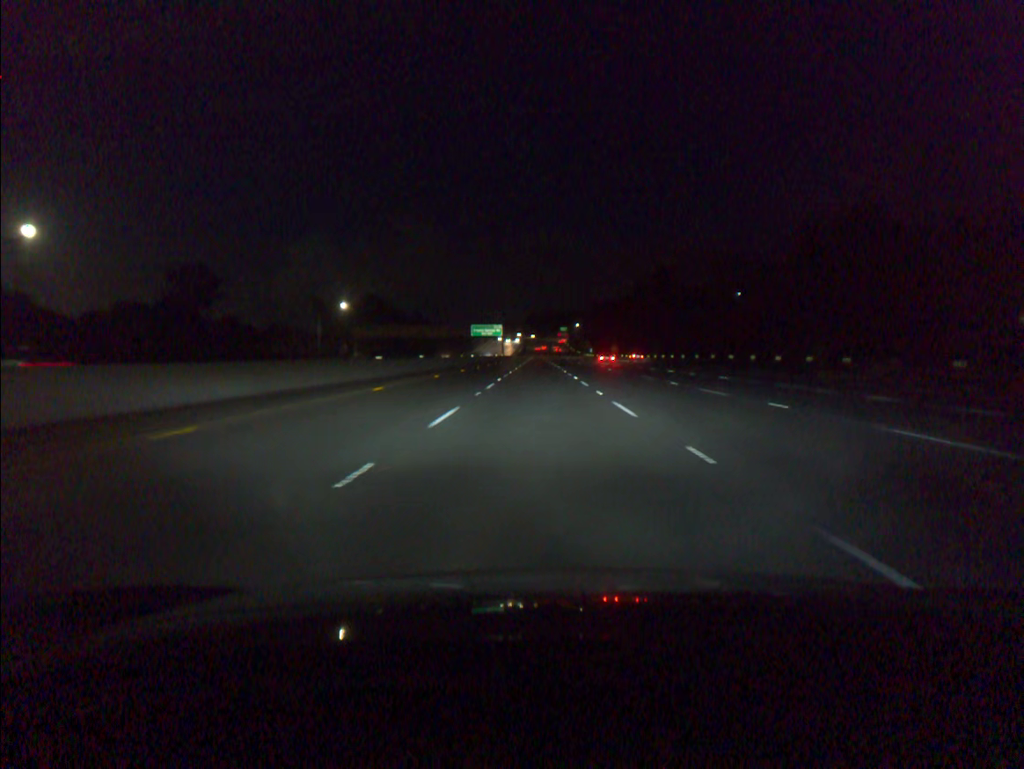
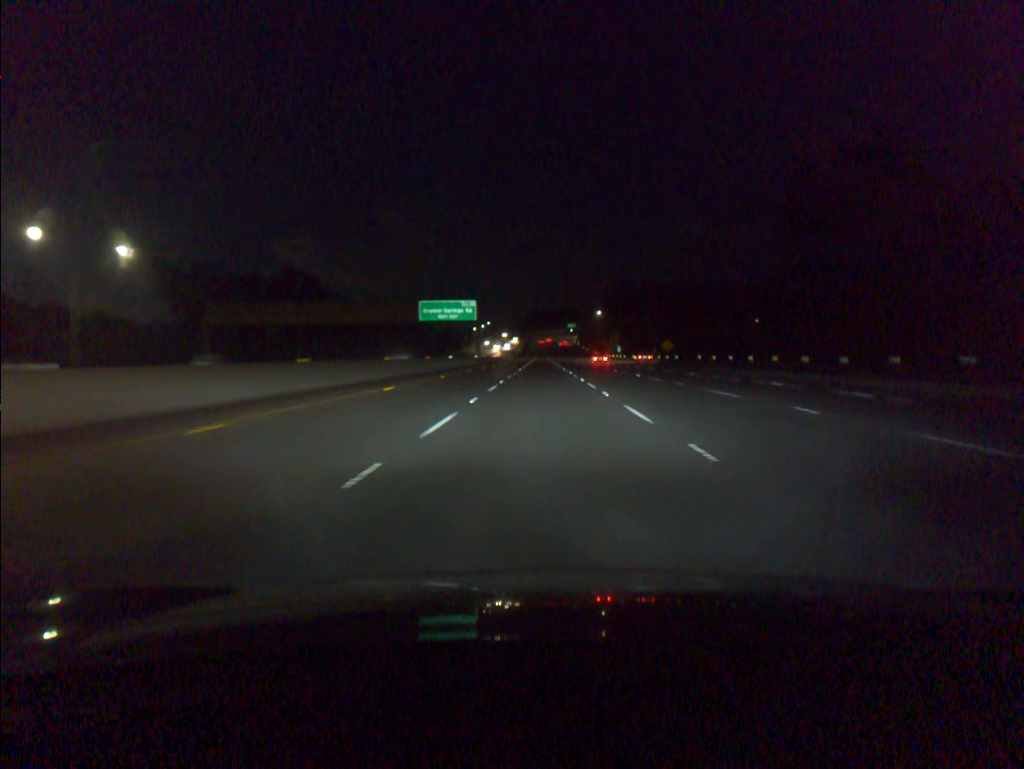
(-0.2, +86.8) m; 0°
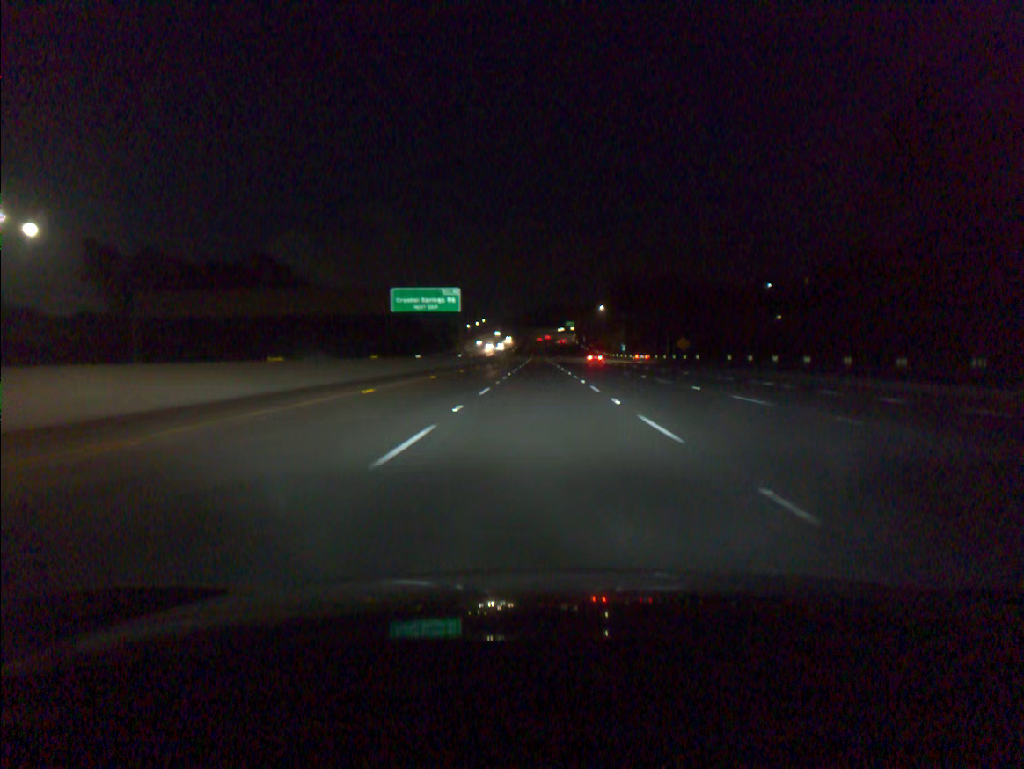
(0.0, +17.3) m; 0°
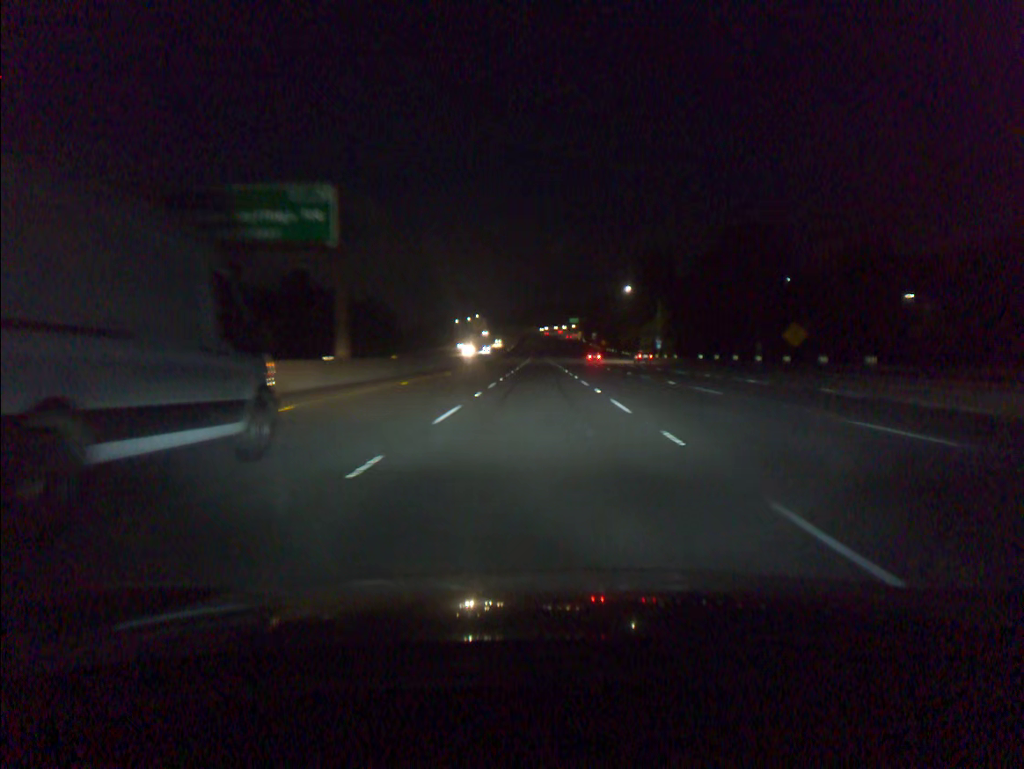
(0.0, +51.9) m; 0°
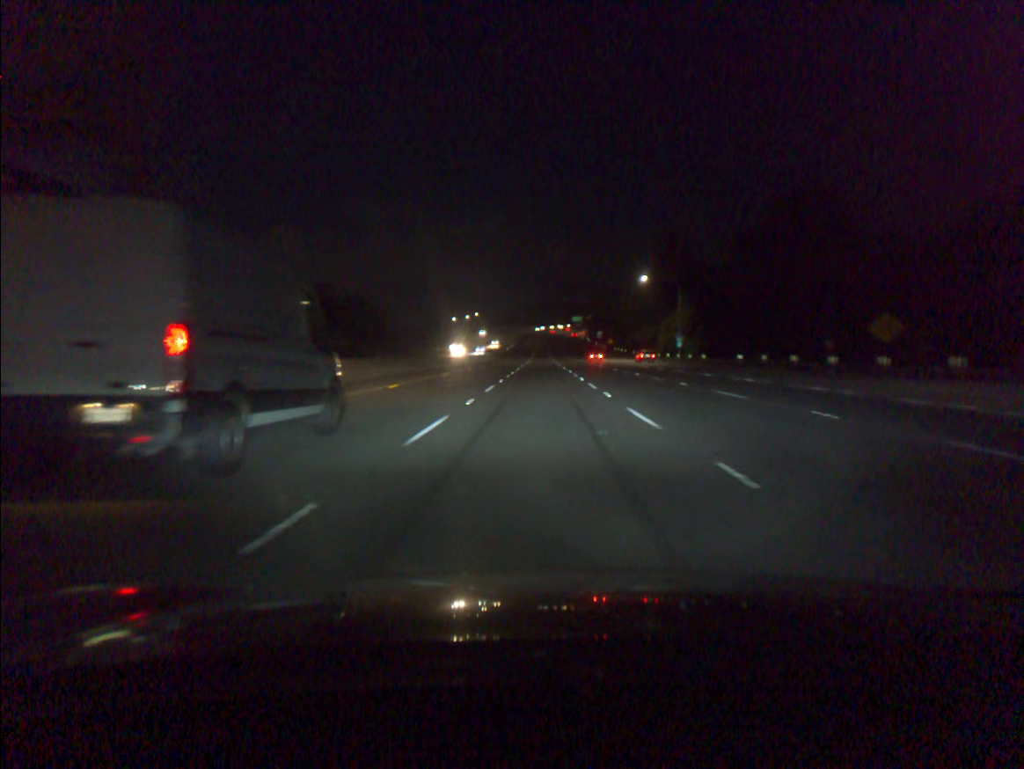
(0.0, +17.4) m; 0°
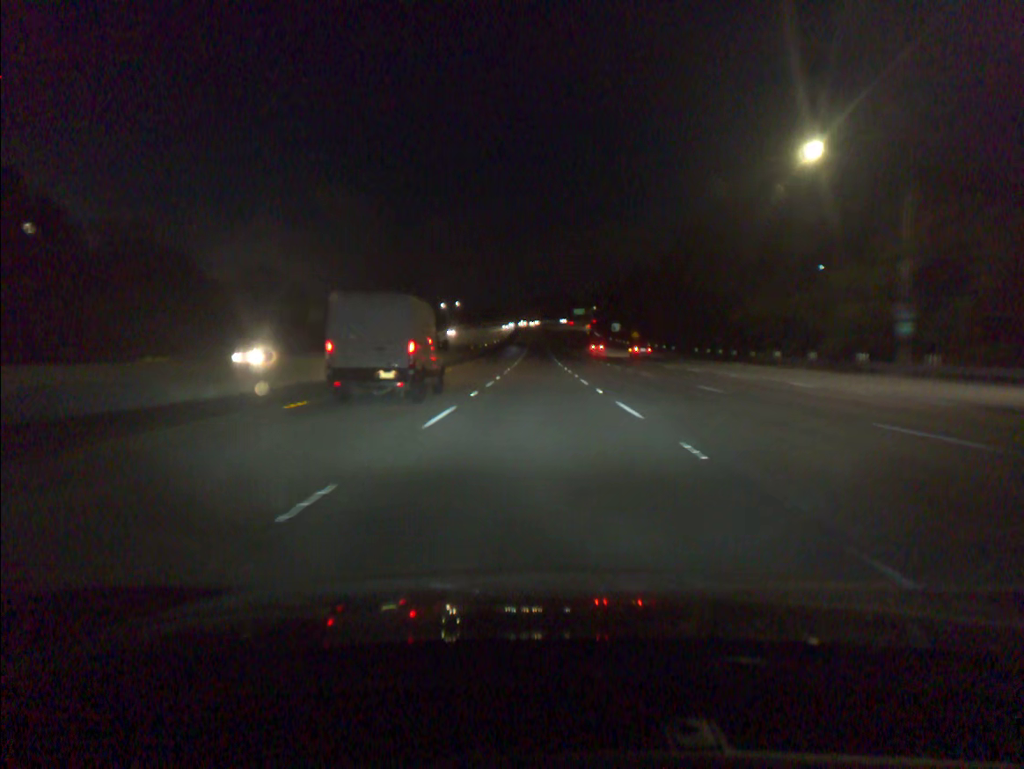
(+0.1, +69.4) m; 0°
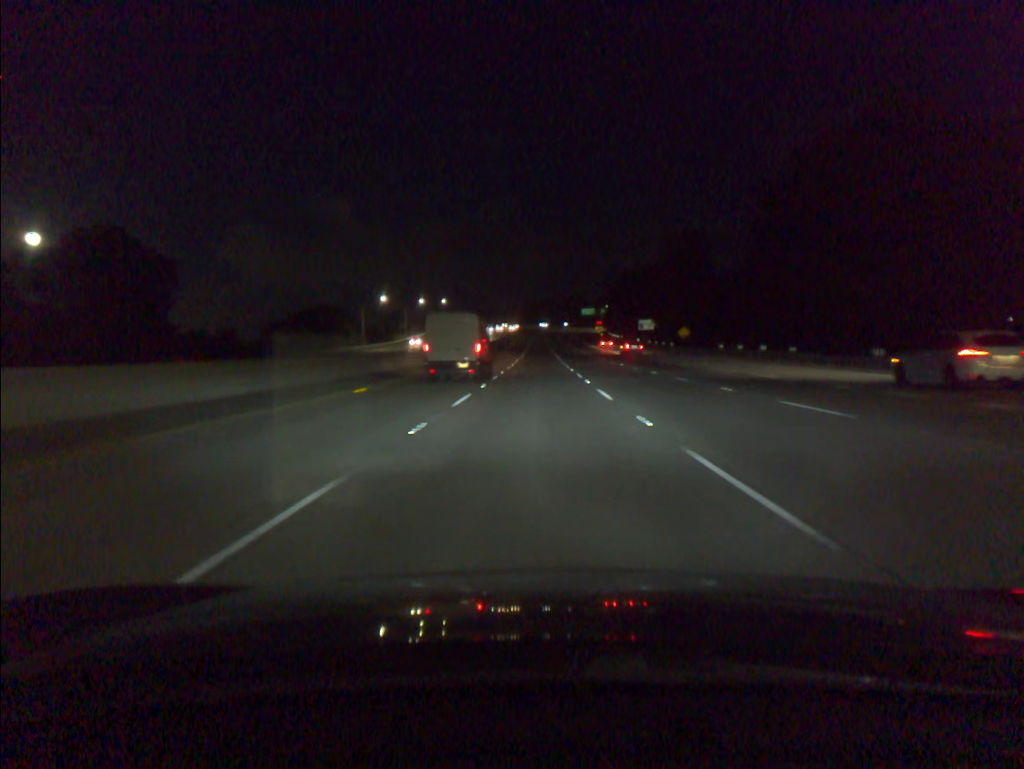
(-0.1, +52.0) m; 0°
